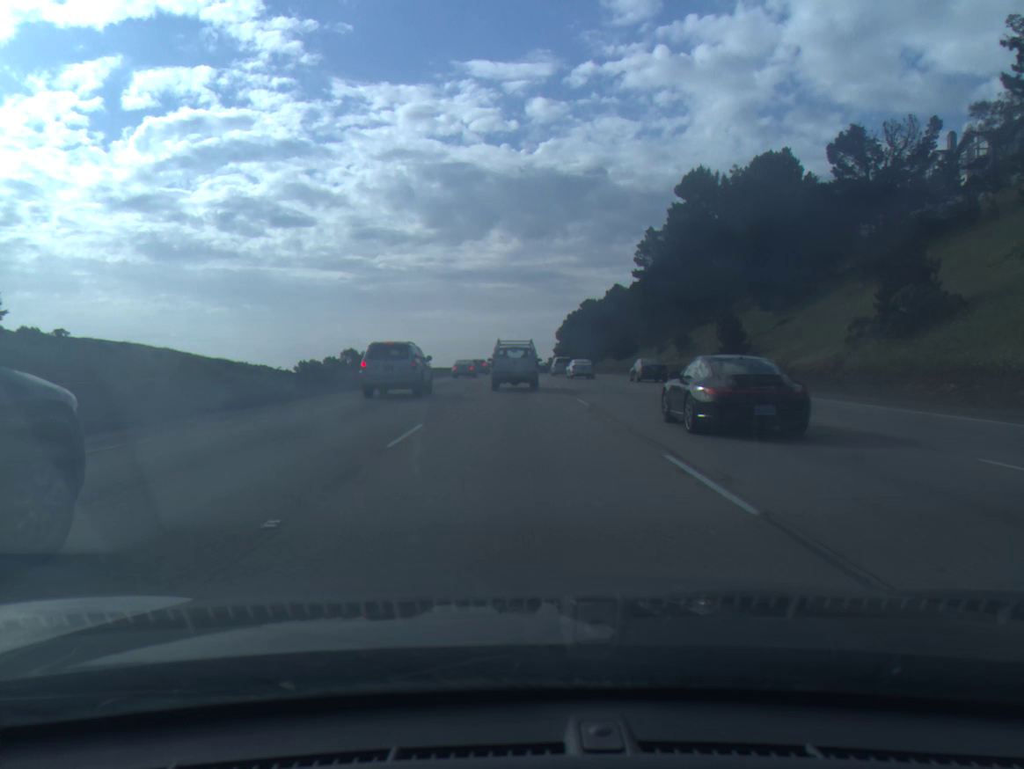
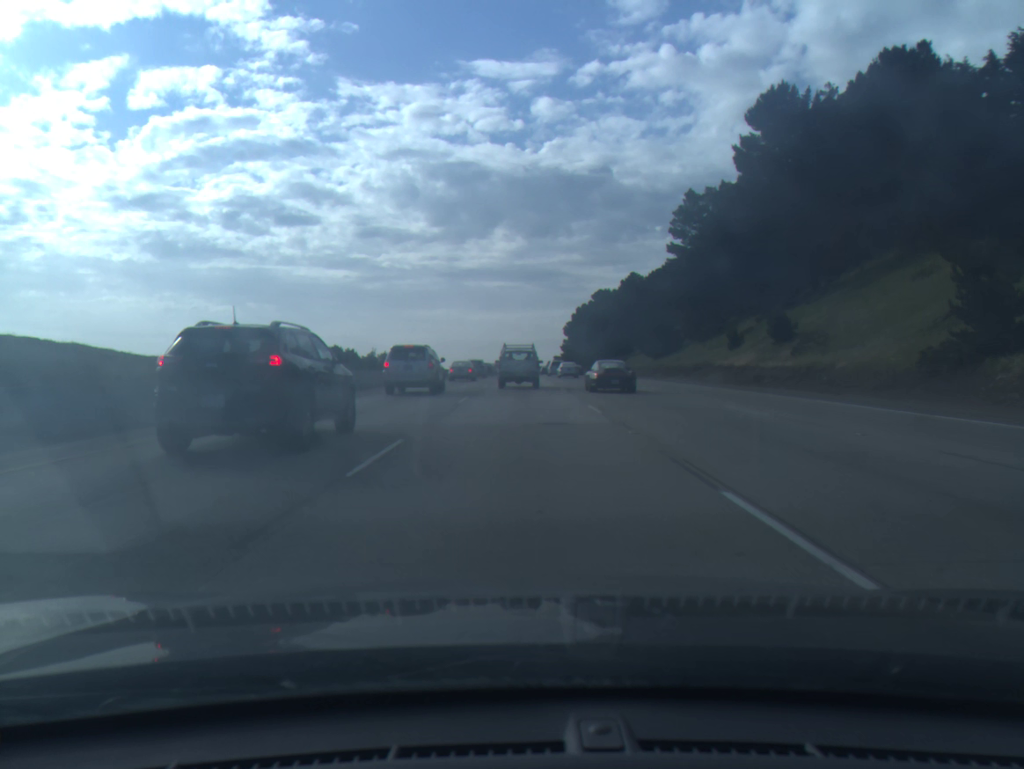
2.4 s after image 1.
(0.0, +31.7) m; 0°
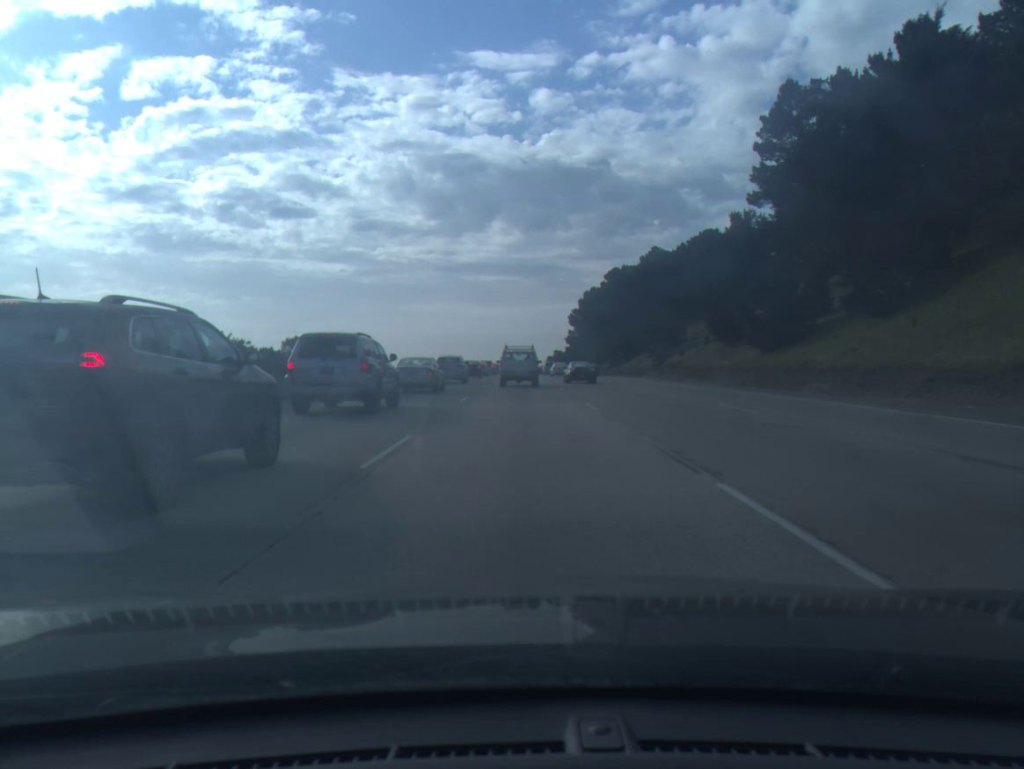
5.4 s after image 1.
(0.0, +43.3) m; 0°
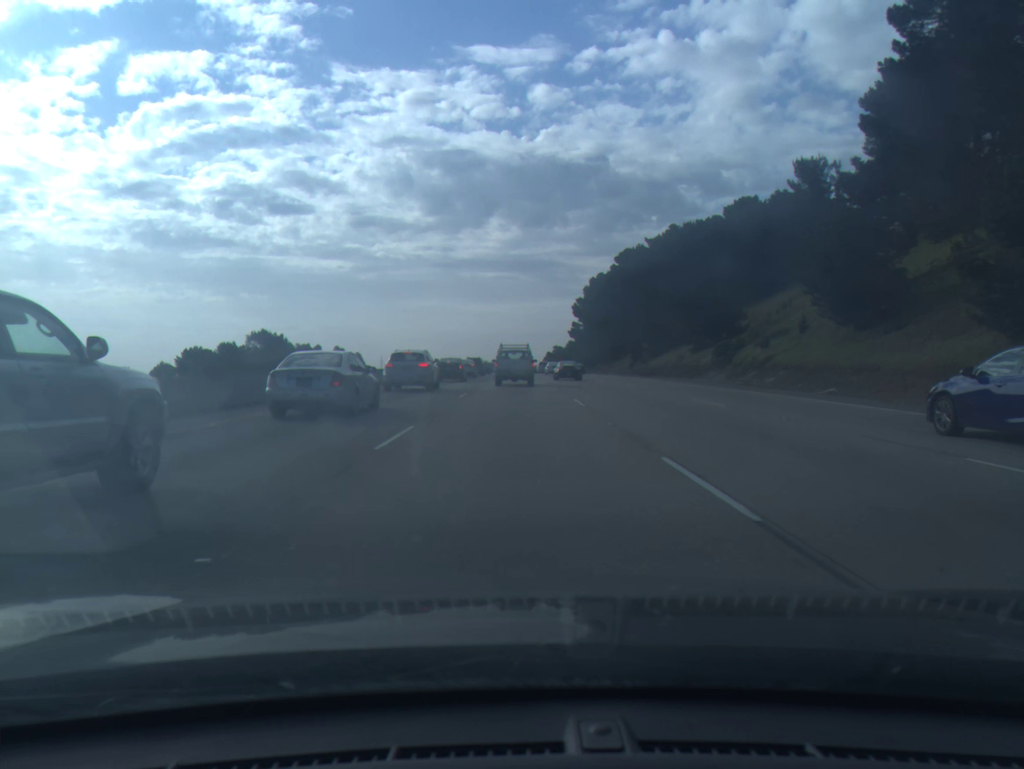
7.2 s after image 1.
(+0.2, +27.3) m; 0°
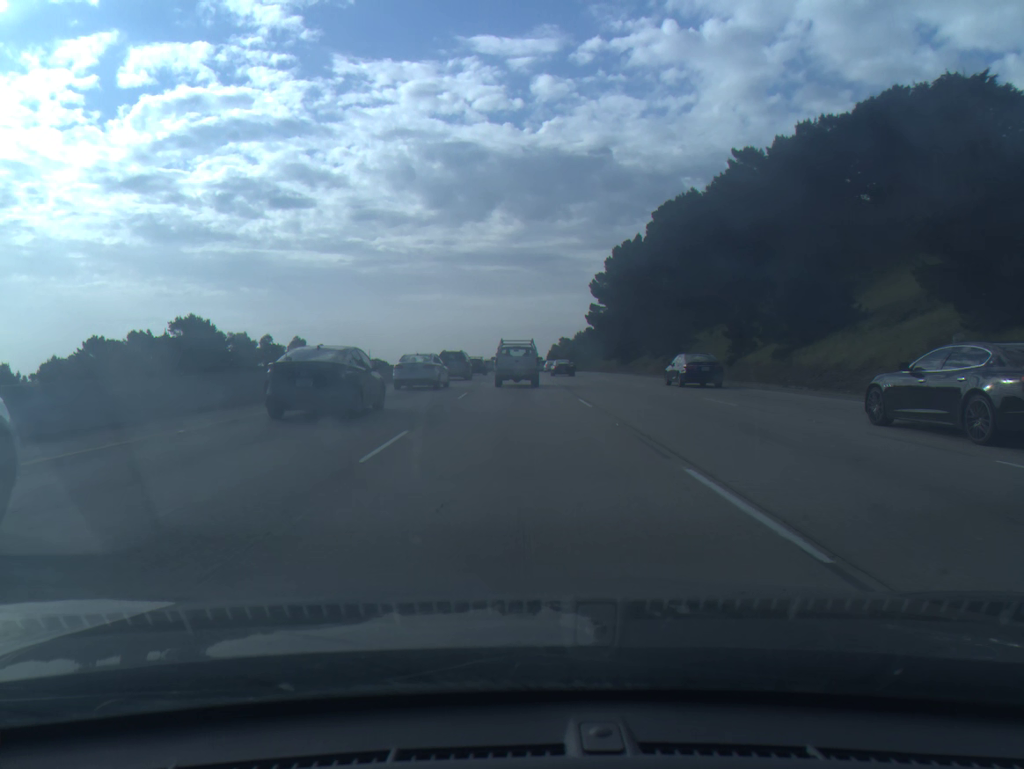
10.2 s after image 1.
(-0.2, +45.2) m; 0°
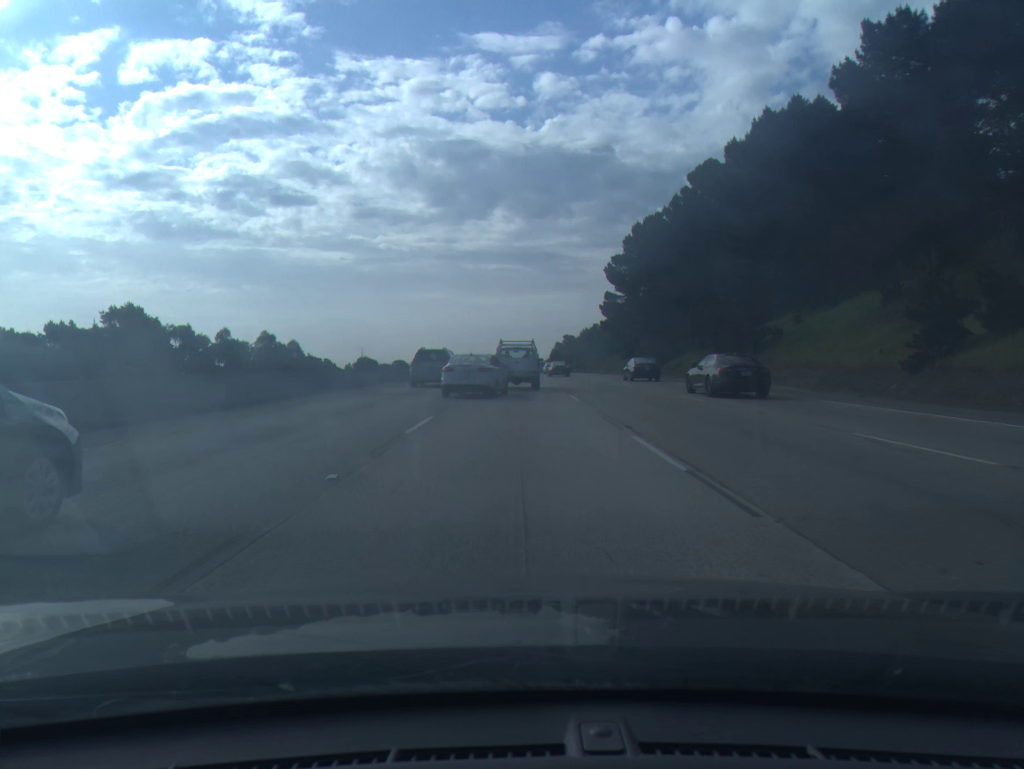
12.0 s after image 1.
(0.0, +25.7) m; 0°
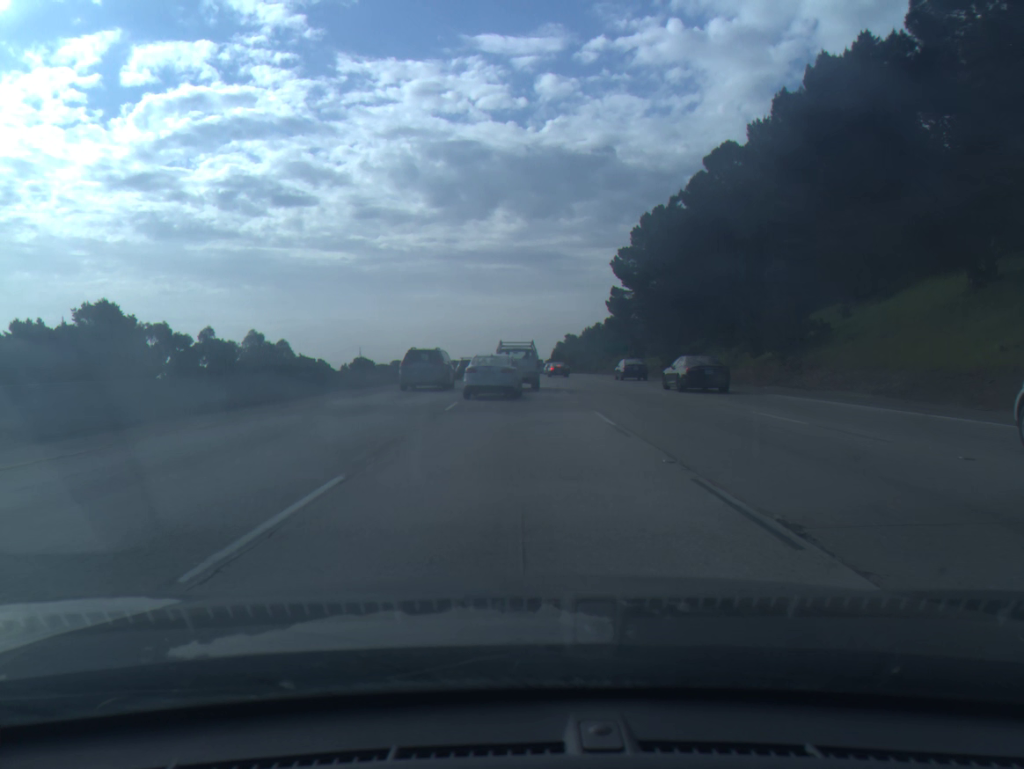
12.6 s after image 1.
(0.0, +8.4) m; 0°
